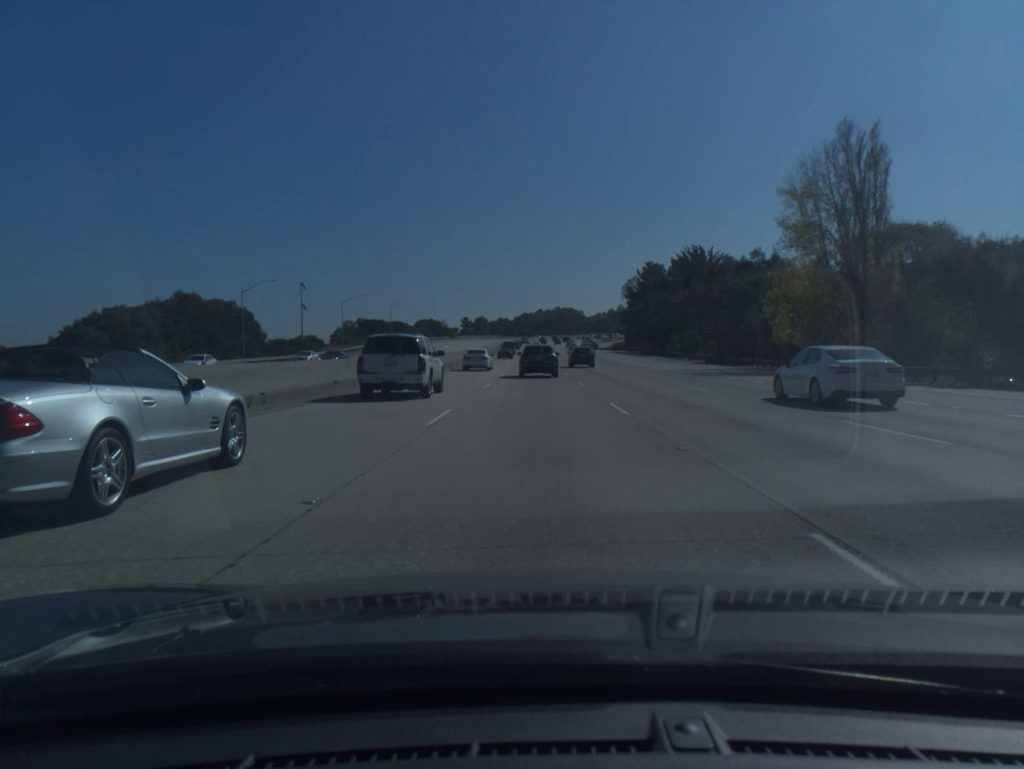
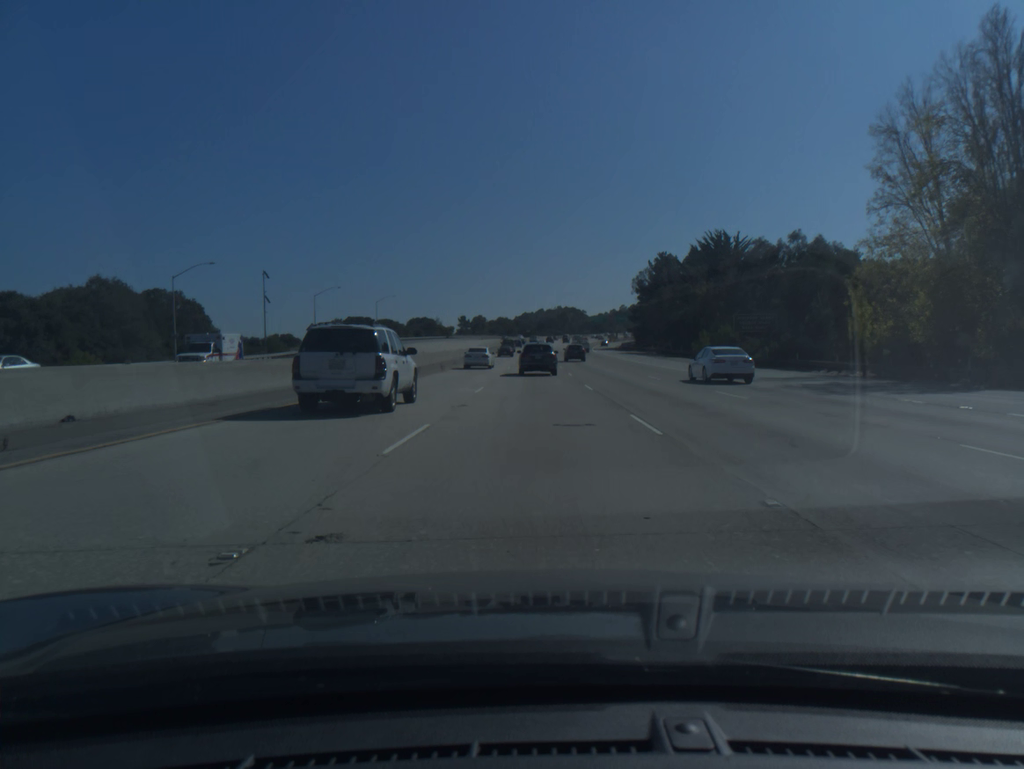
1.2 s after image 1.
(0.0, +18.5) m; 0°
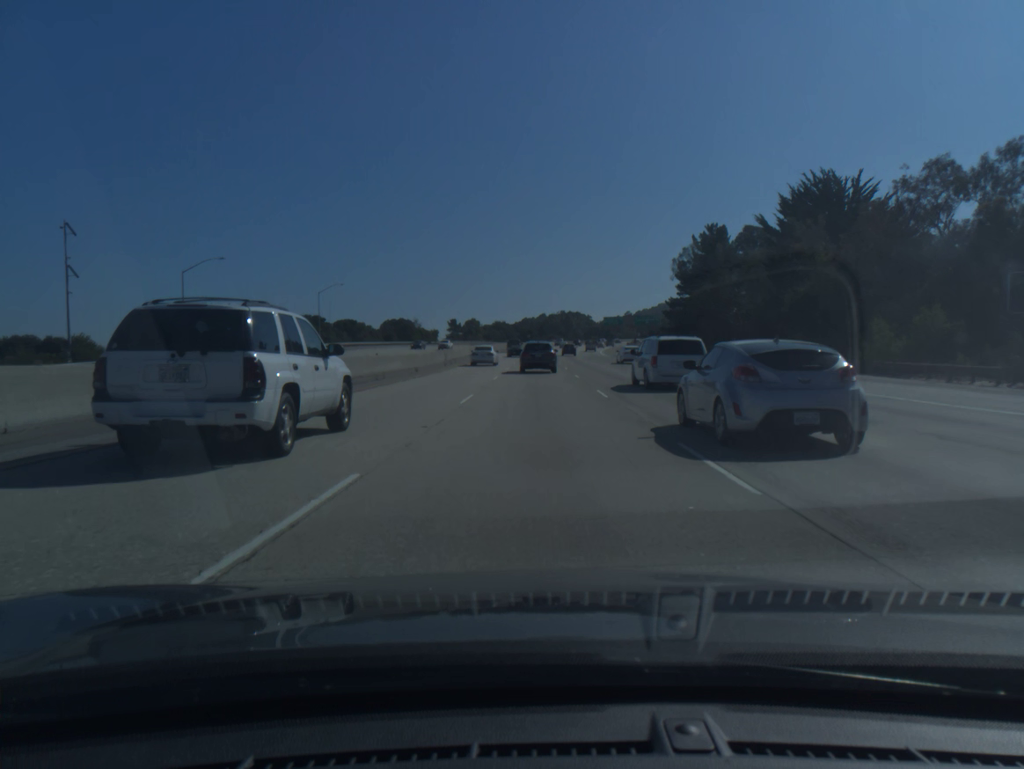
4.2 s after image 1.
(-0.1, +47.6) m; 0°
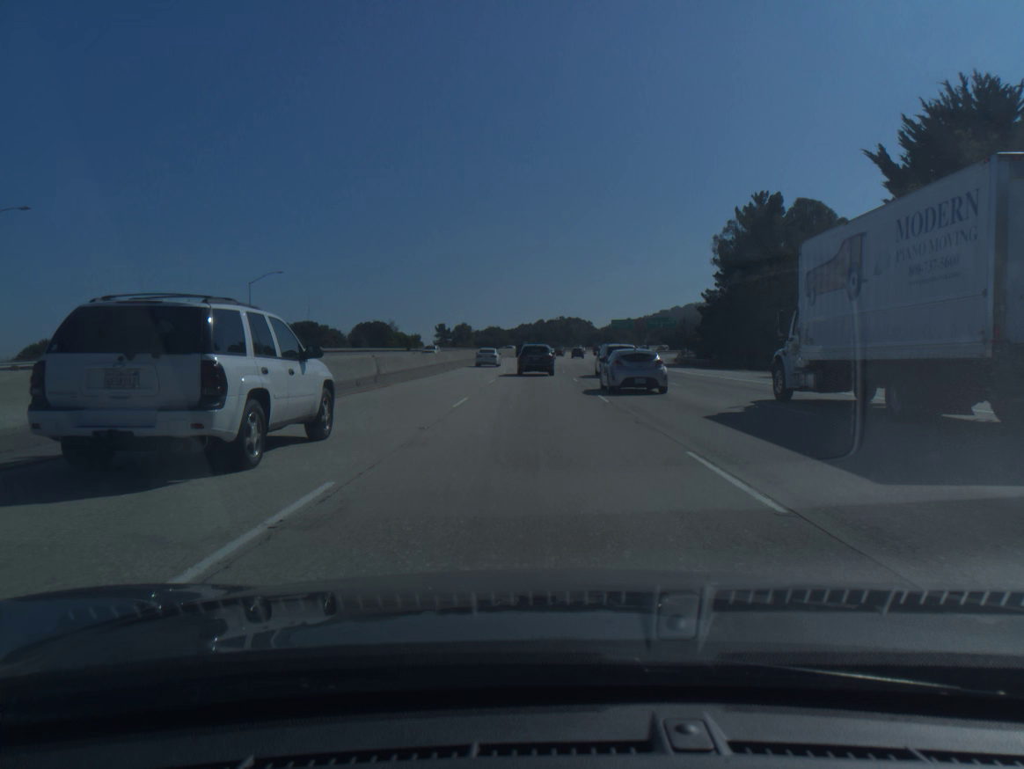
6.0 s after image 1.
(0.0, +29.3) m; 0°
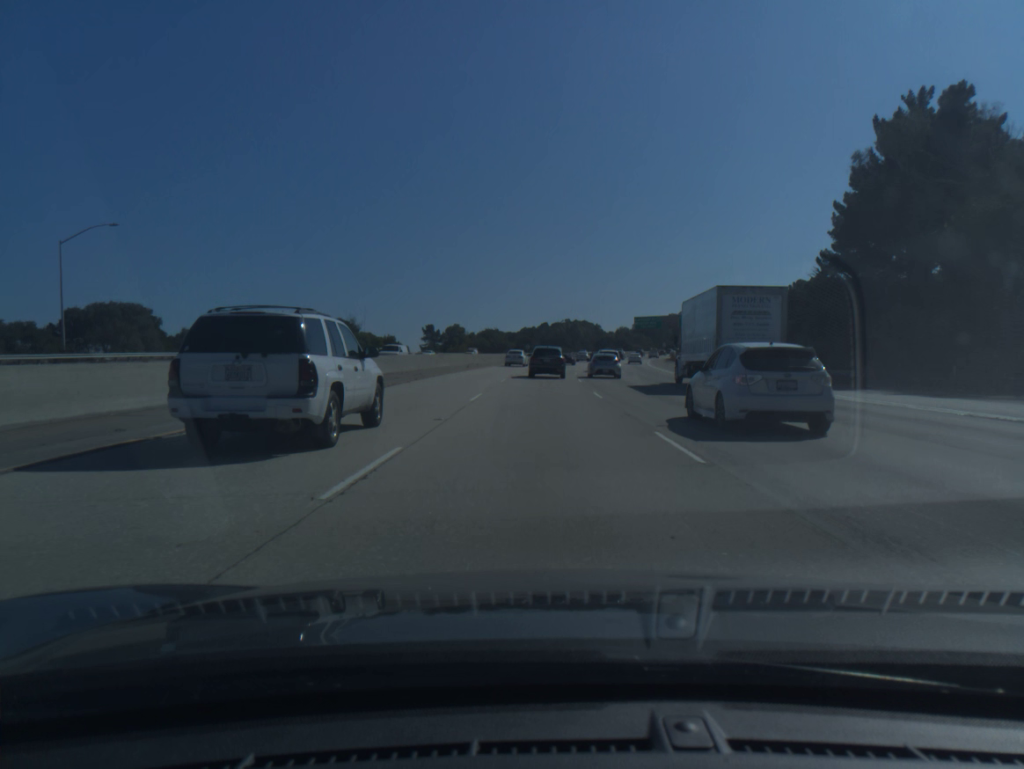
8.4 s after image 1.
(-0.1, +39.6) m; 0°
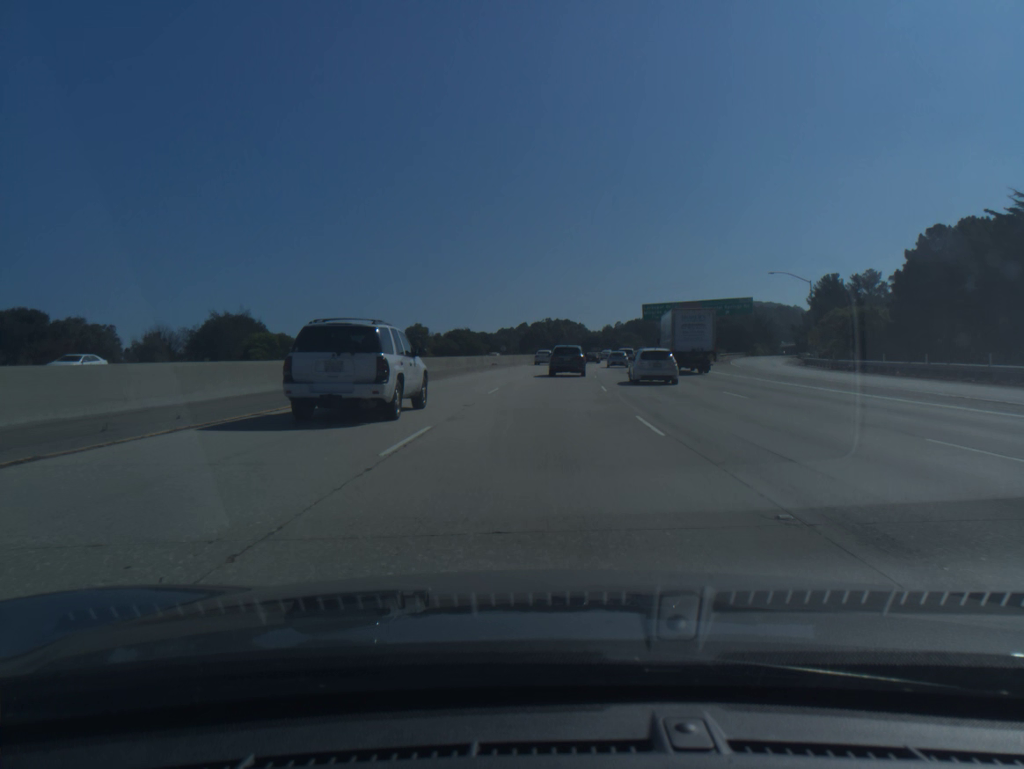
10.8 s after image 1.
(+0.4, +39.9) m; +2°
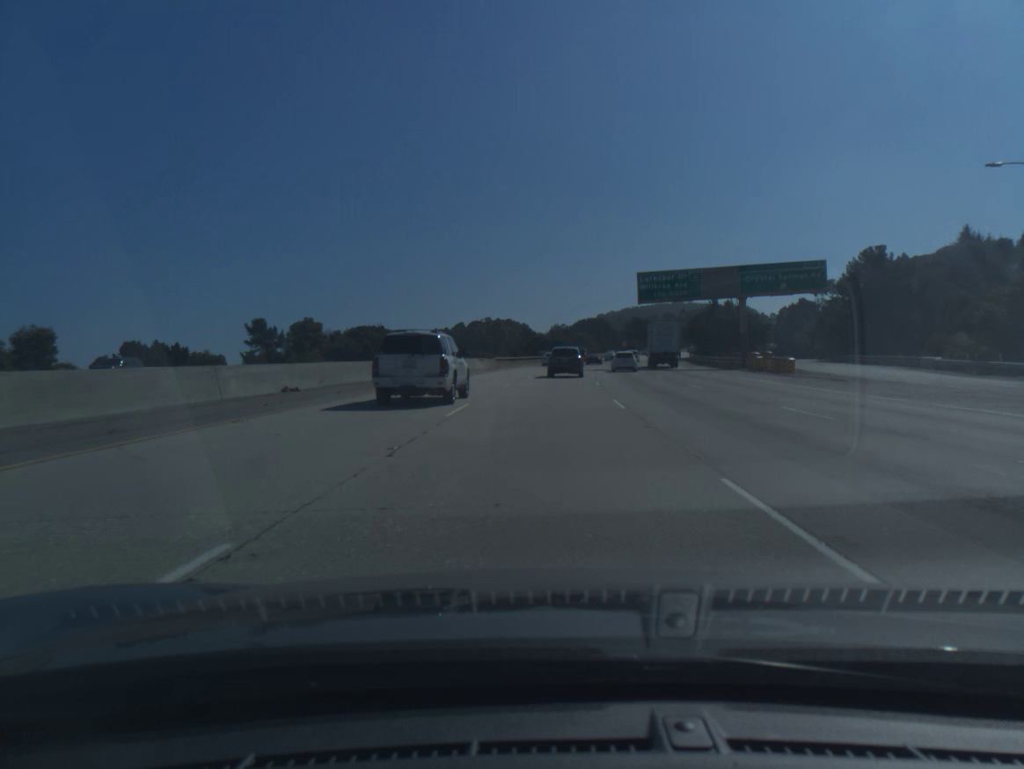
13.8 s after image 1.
(+1.8, +50.5) m; +4°
